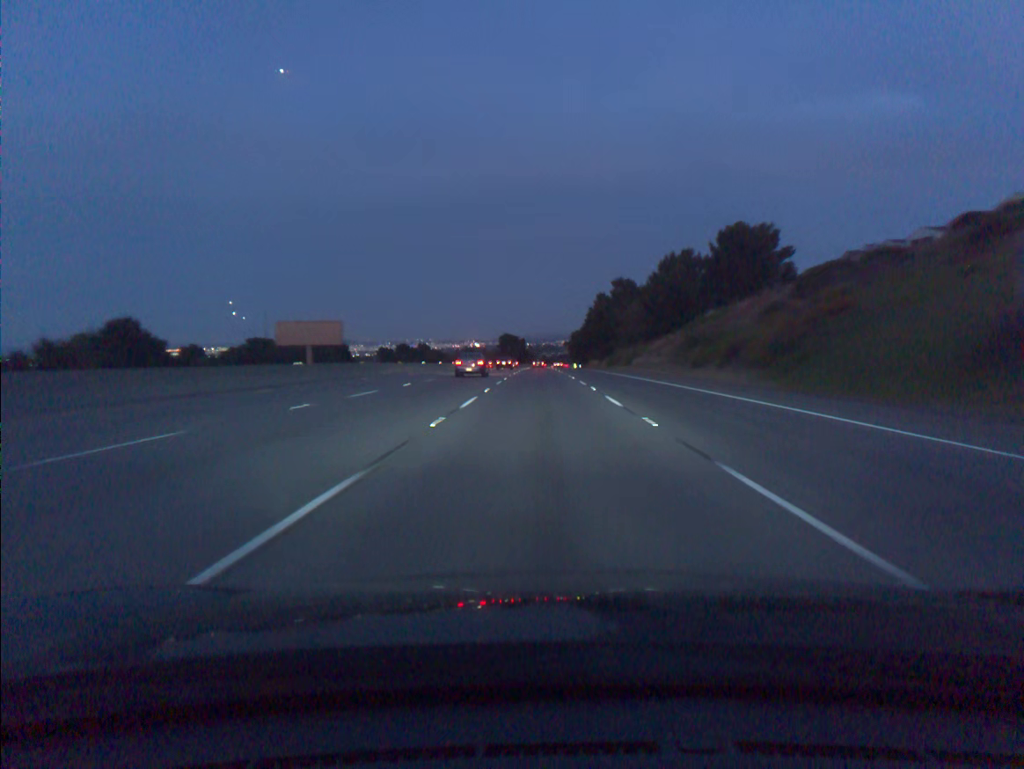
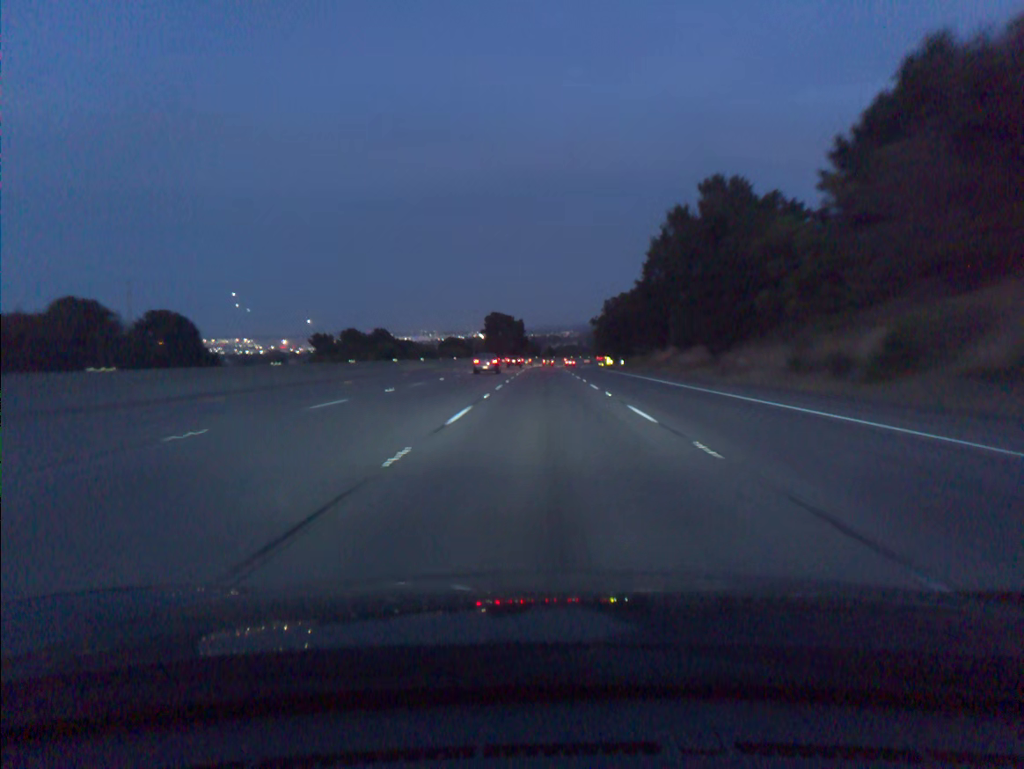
(-0.6, +92.3) m; 0°
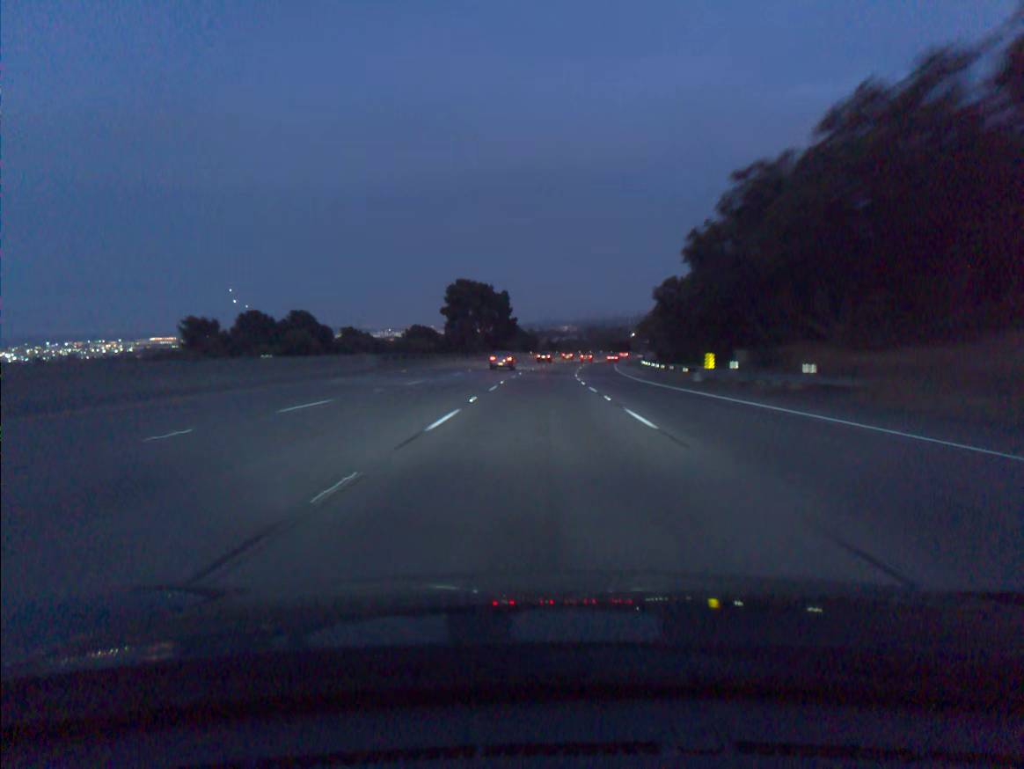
(+0.2, +74.2) m; 0°
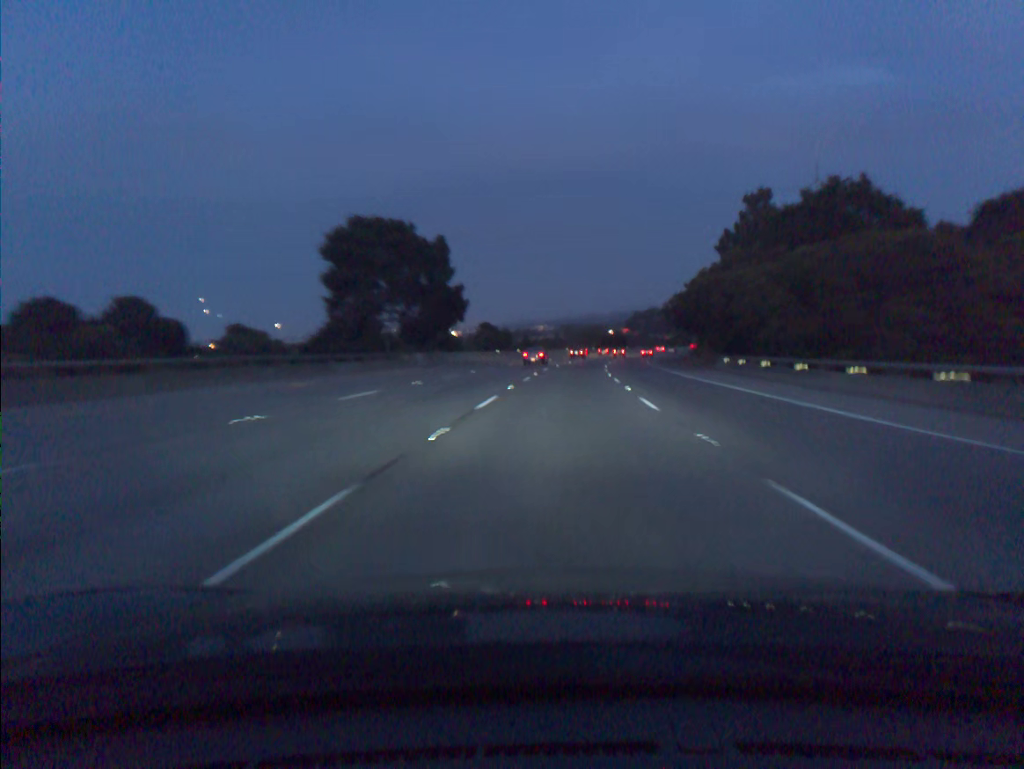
(+0.4, +55.7) m; +2°
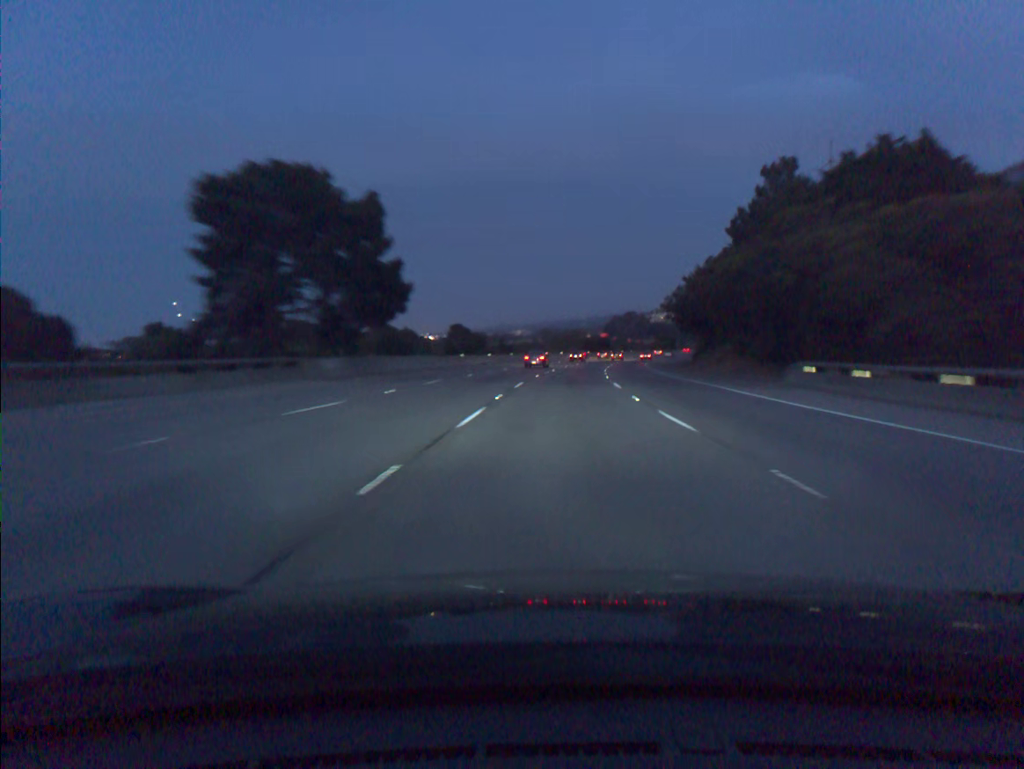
(+0.3, +18.5) m; +2°
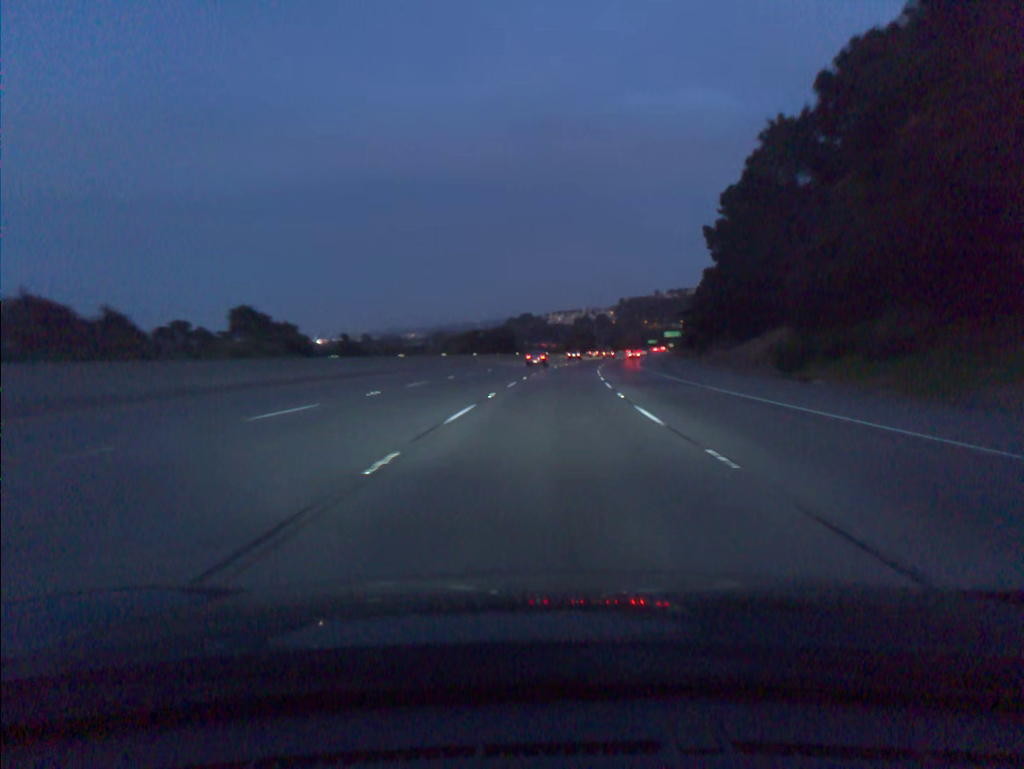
(+6.2, +92.0) m; +8°
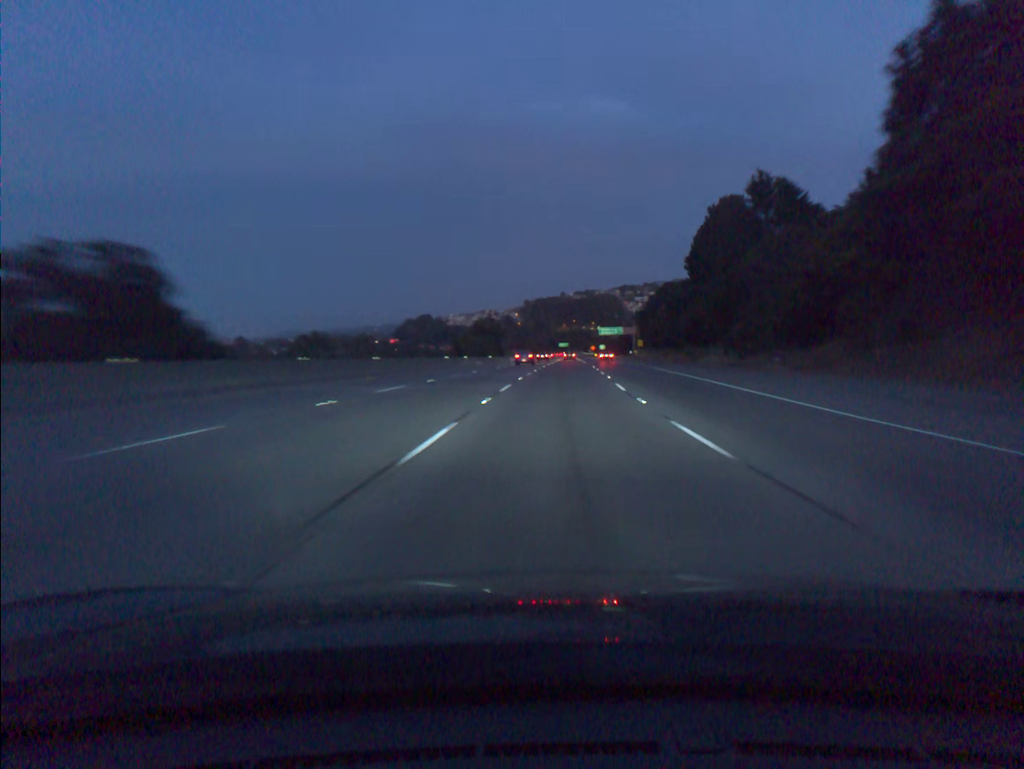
(+5.4, +92.4) m; +7°
